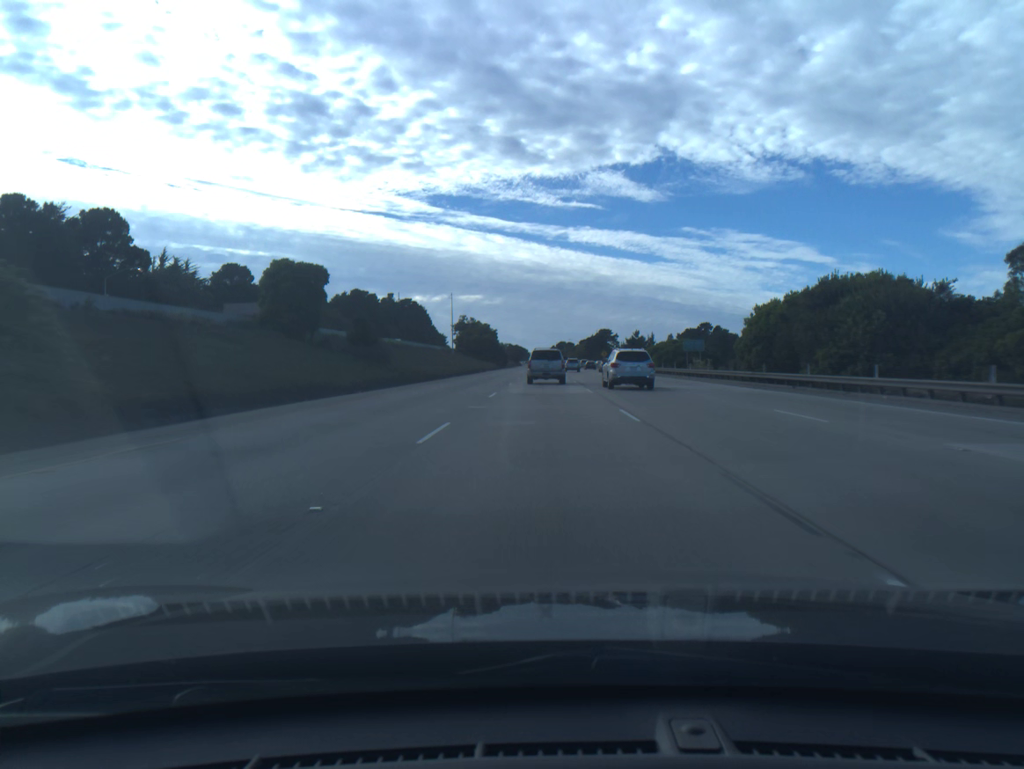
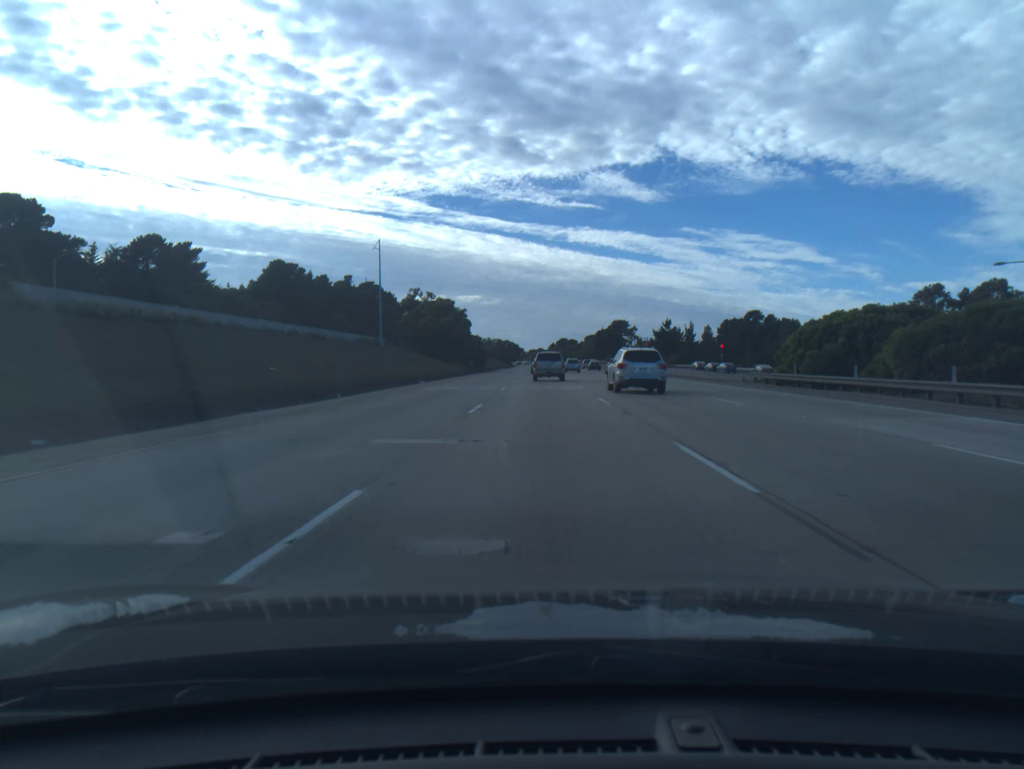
(0.0, +66.3) m; 0°
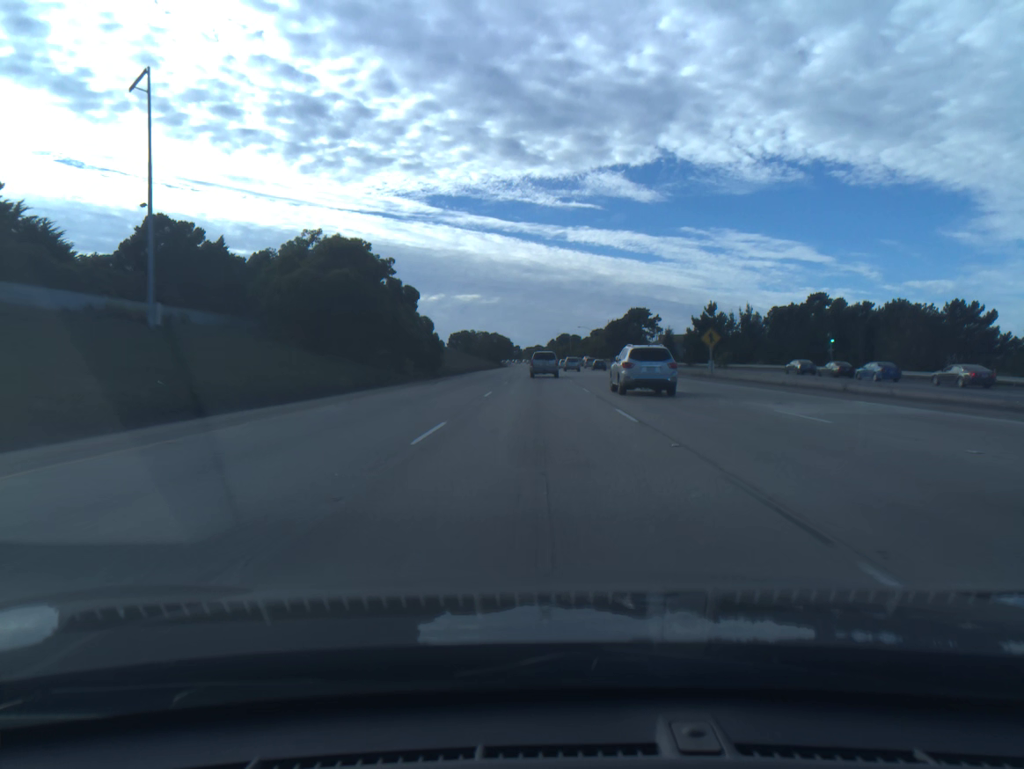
(+0.1, +50.6) m; 0°
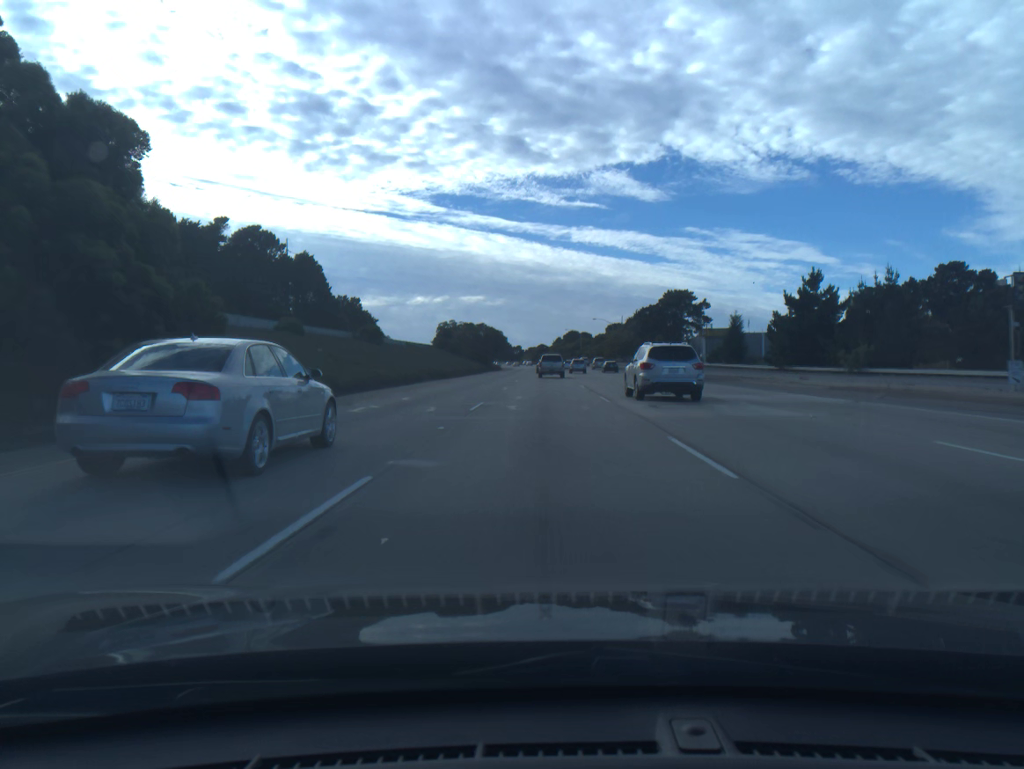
(-0.1, +51.2) m; 0°
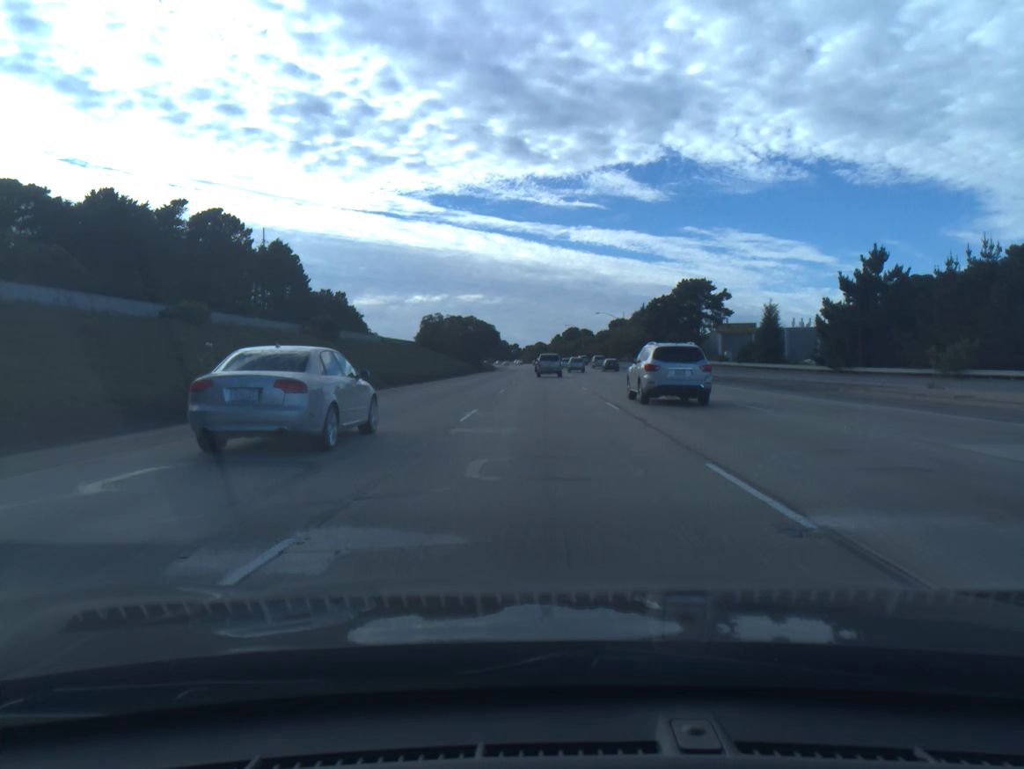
(0.0, +17.1) m; 0°
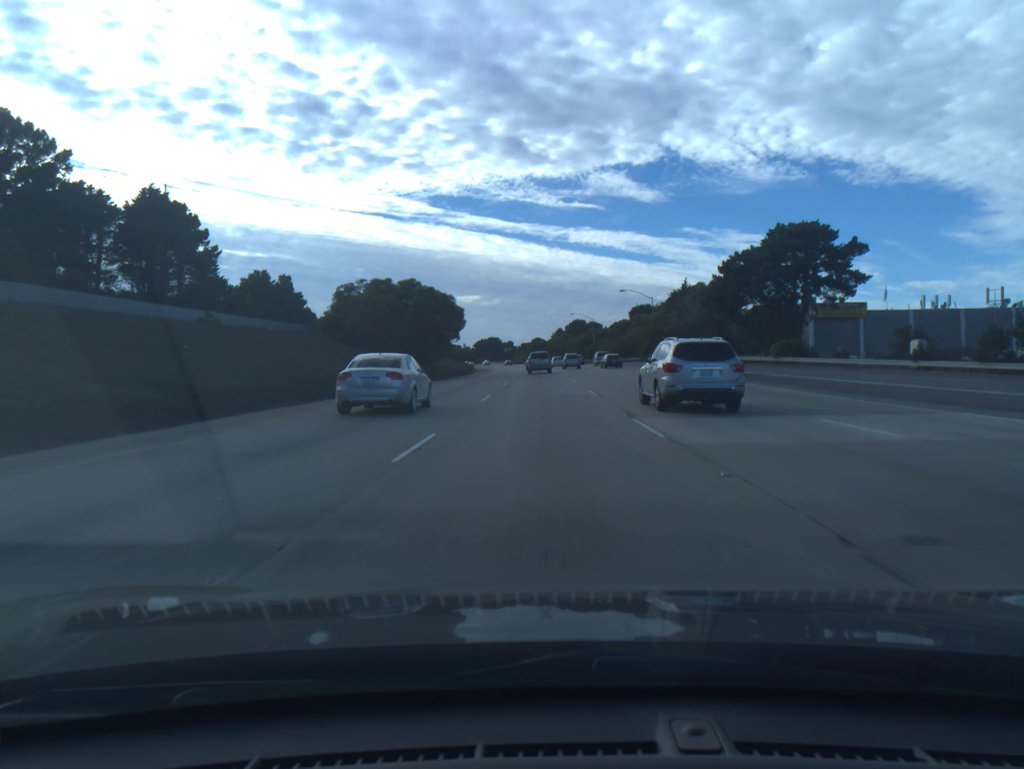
(+0.1, +51.1) m; 0°
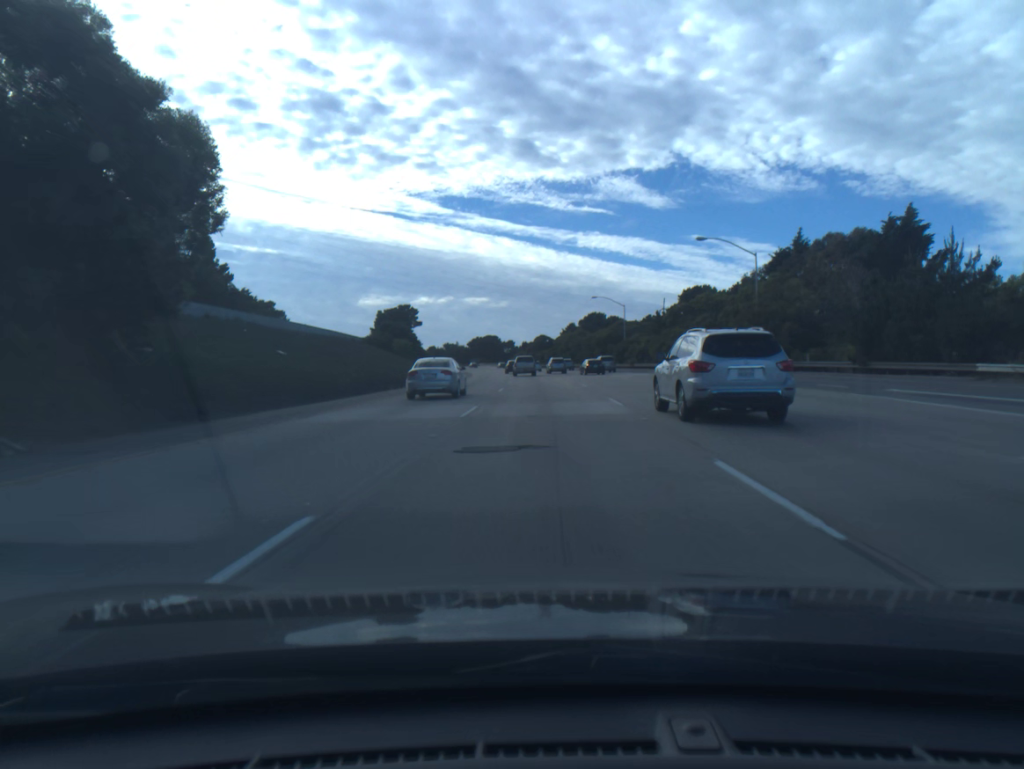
(-0.2, +50.9) m; 0°
